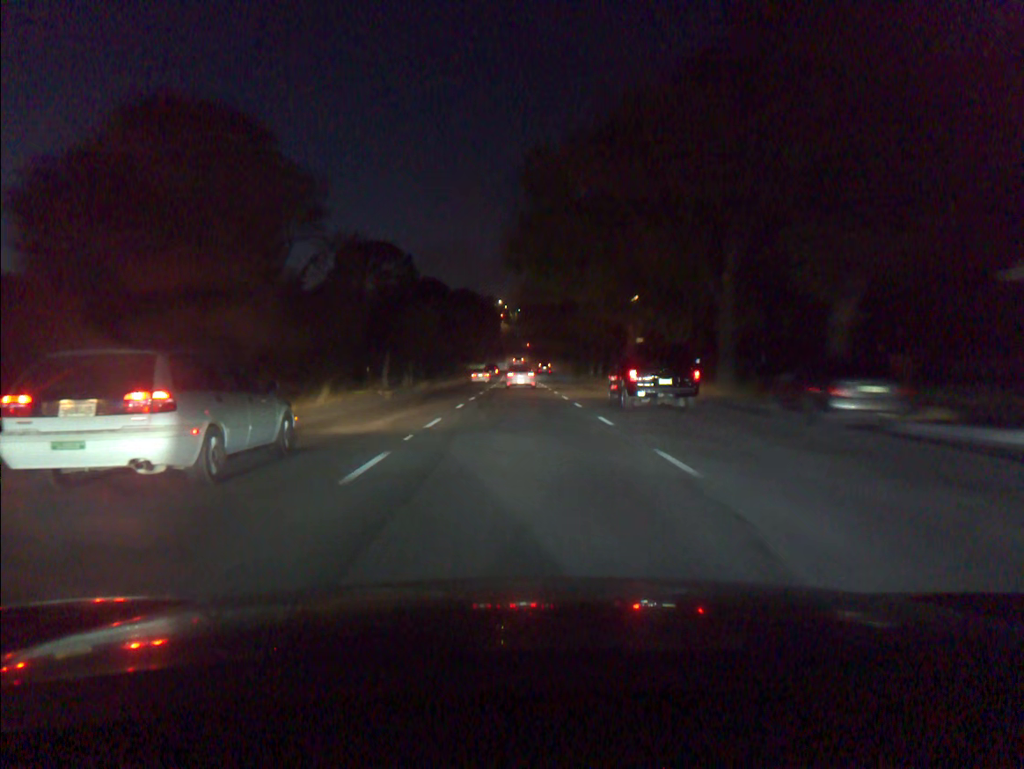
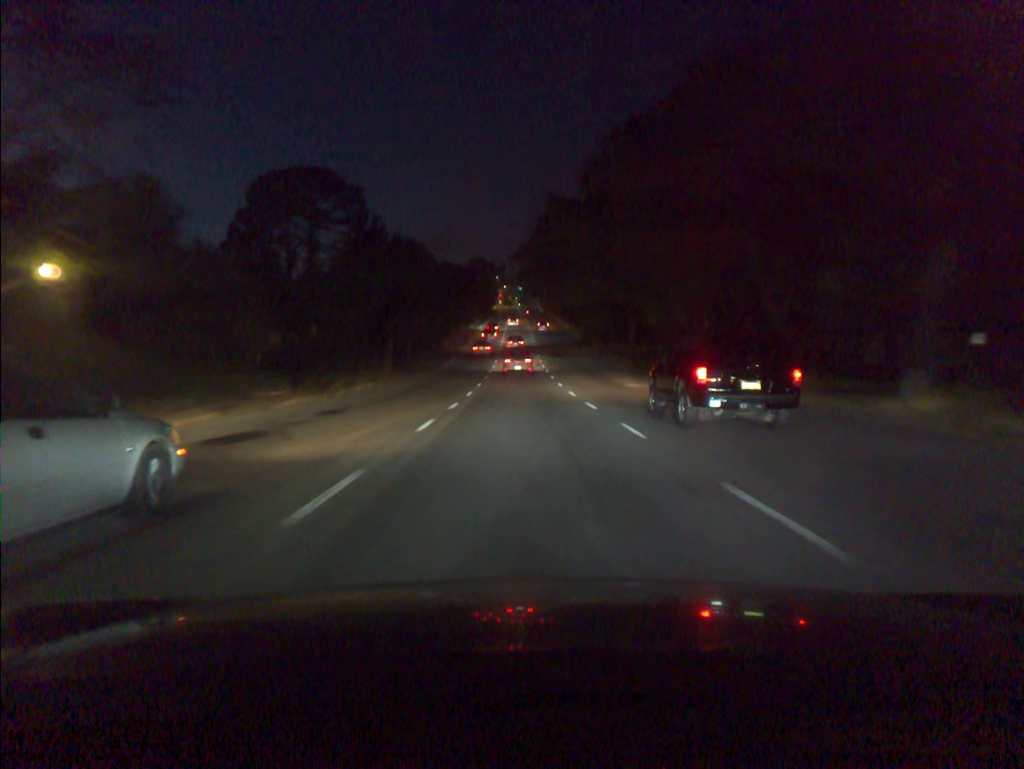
(-0.1, +53.3) m; 0°
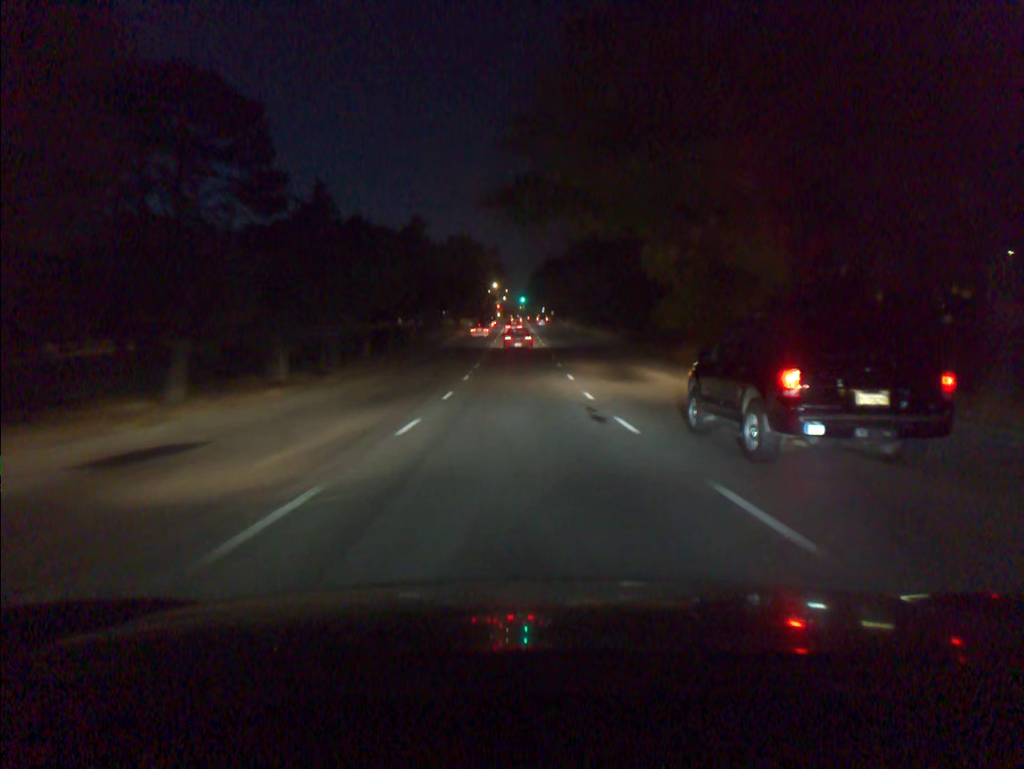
(0.0, +44.0) m; 0°
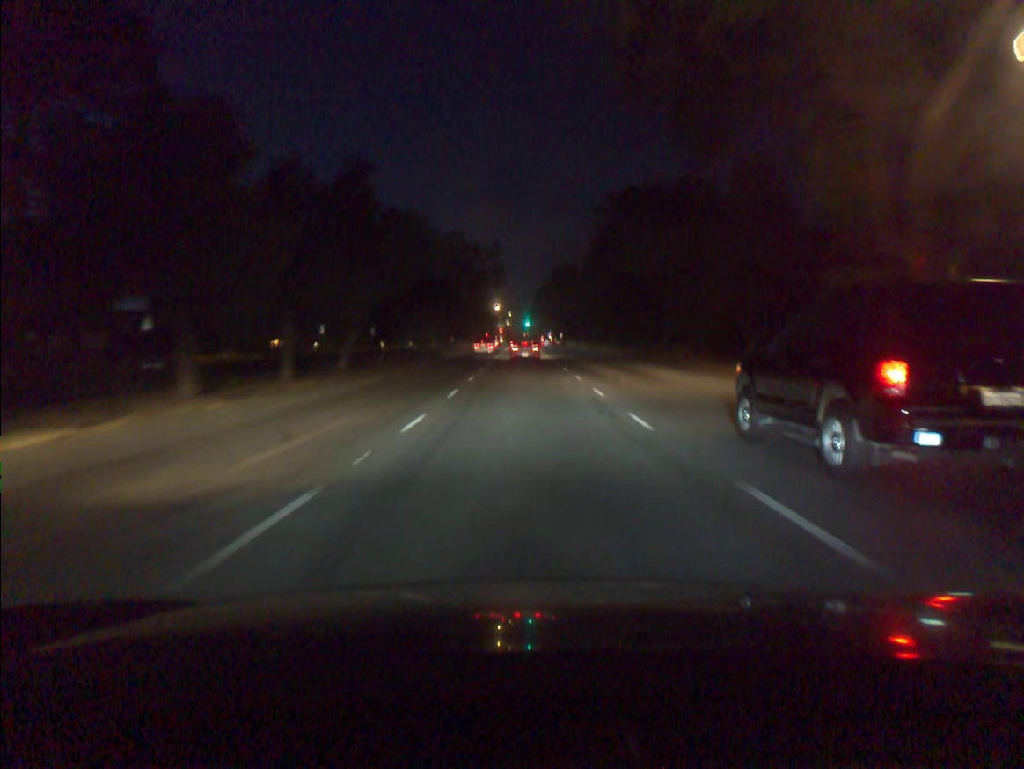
(-0.1, +22.2) m; 0°
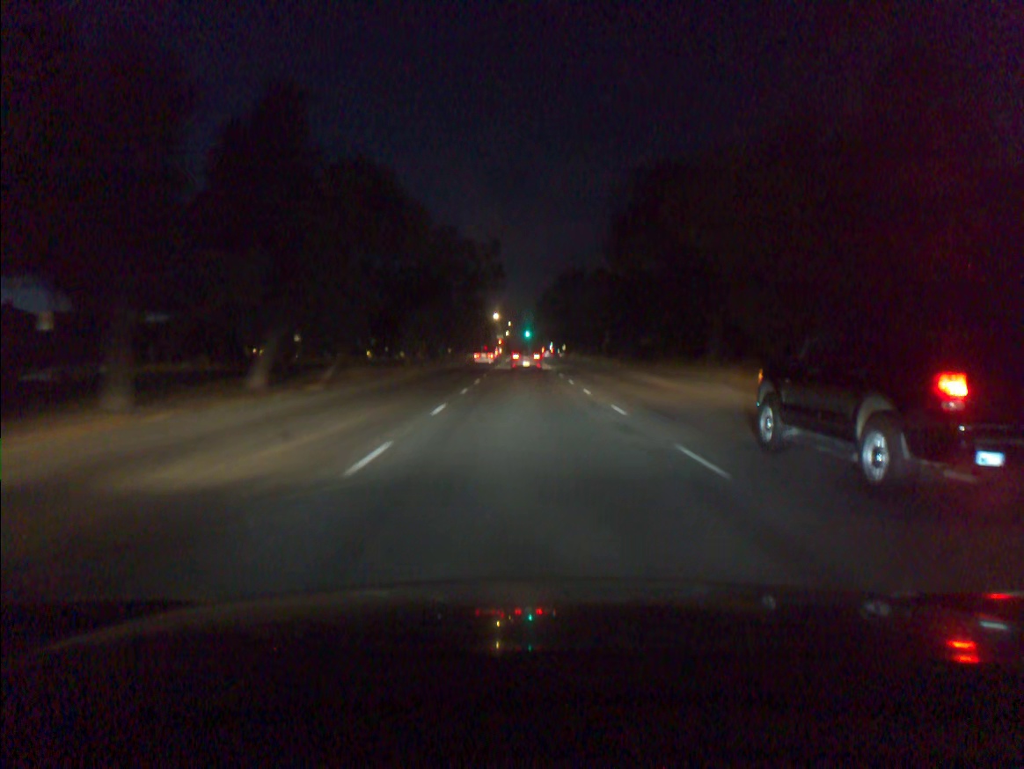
(0.0, +10.9) m; 0°
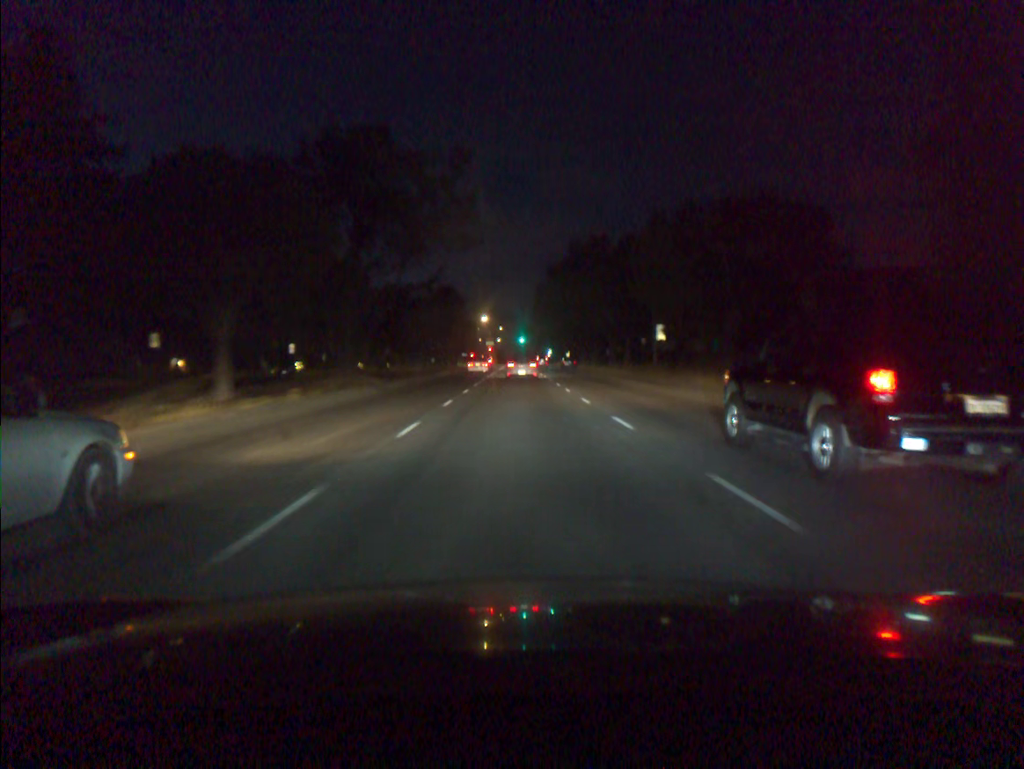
(+0.2, +31.6) m; +1°
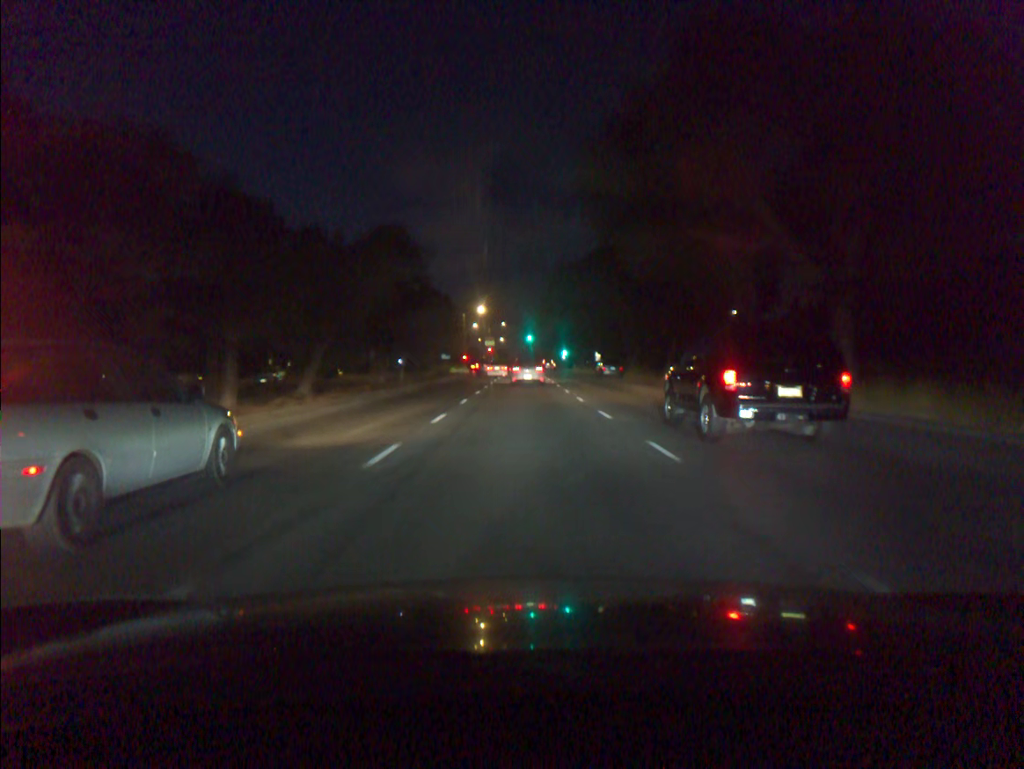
(-0.2, +39.4) m; -1°
